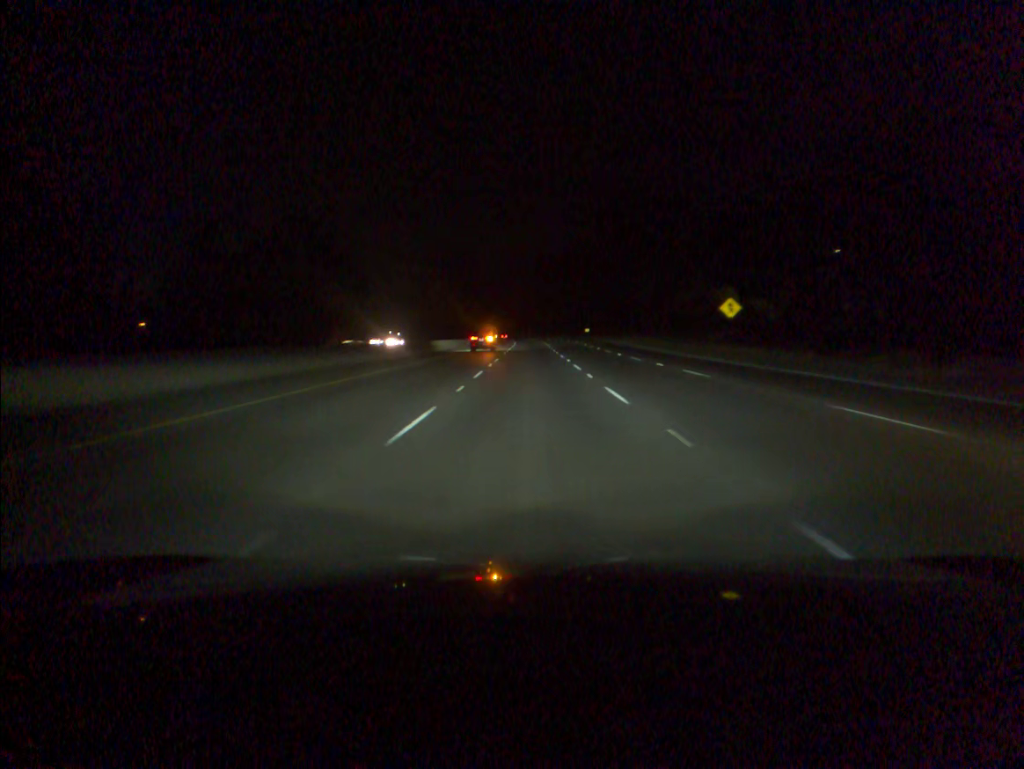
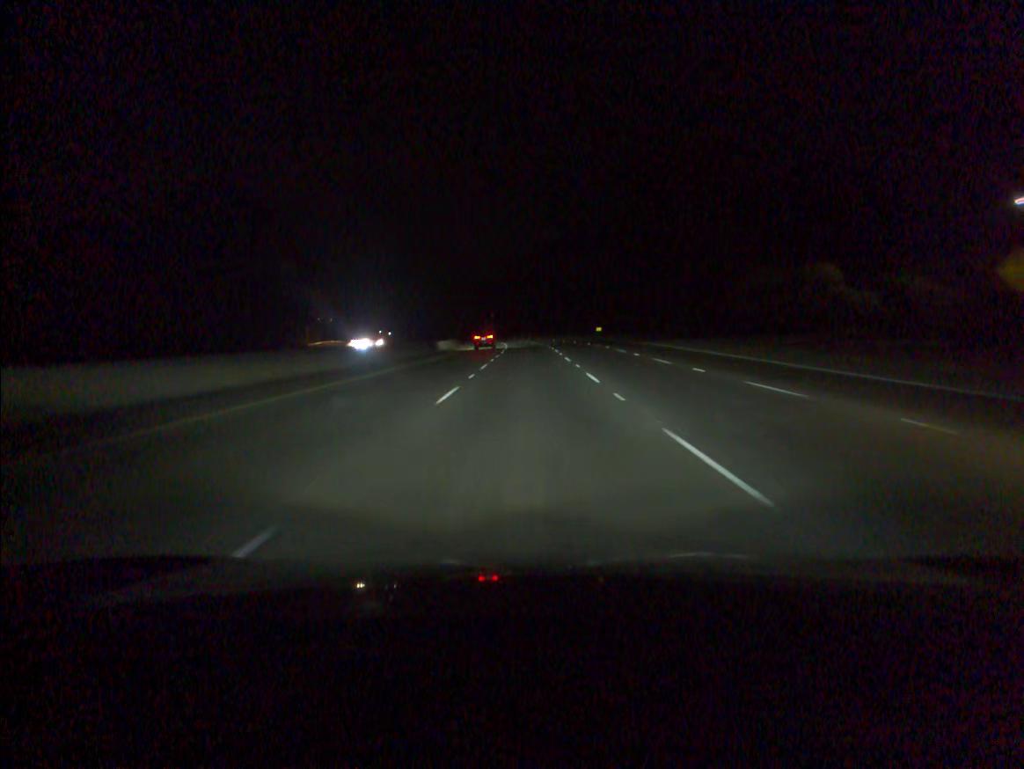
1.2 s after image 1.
(0.0, +38.1) m; 0°
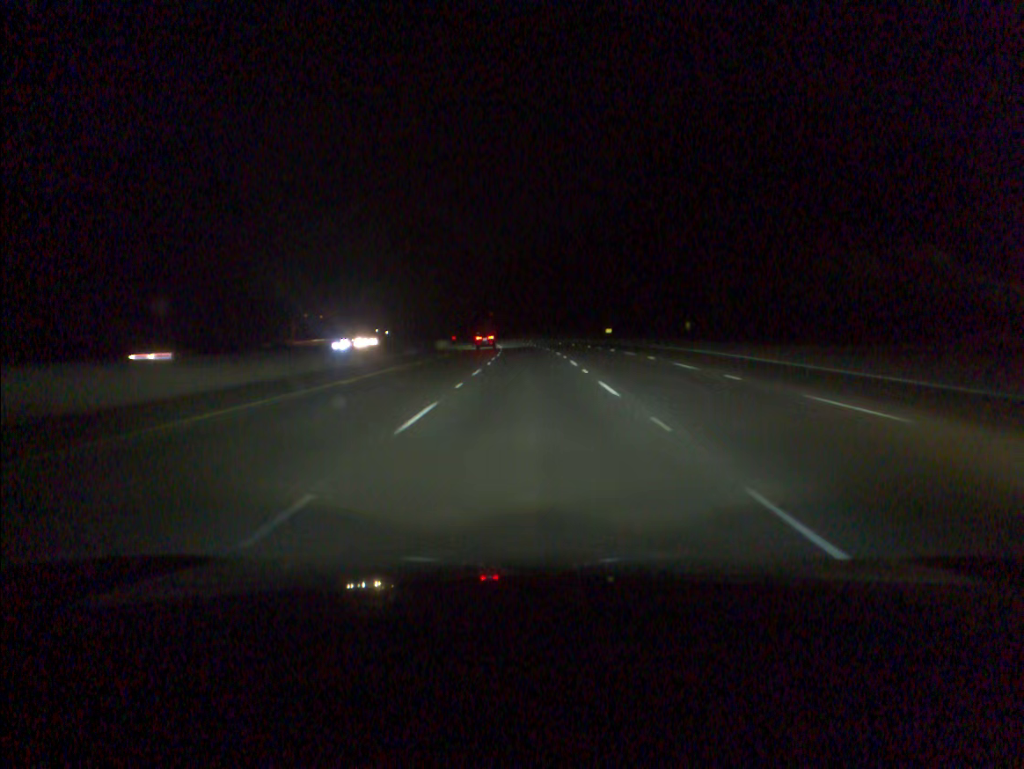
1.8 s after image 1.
(0.0, +19.0) m; 0°
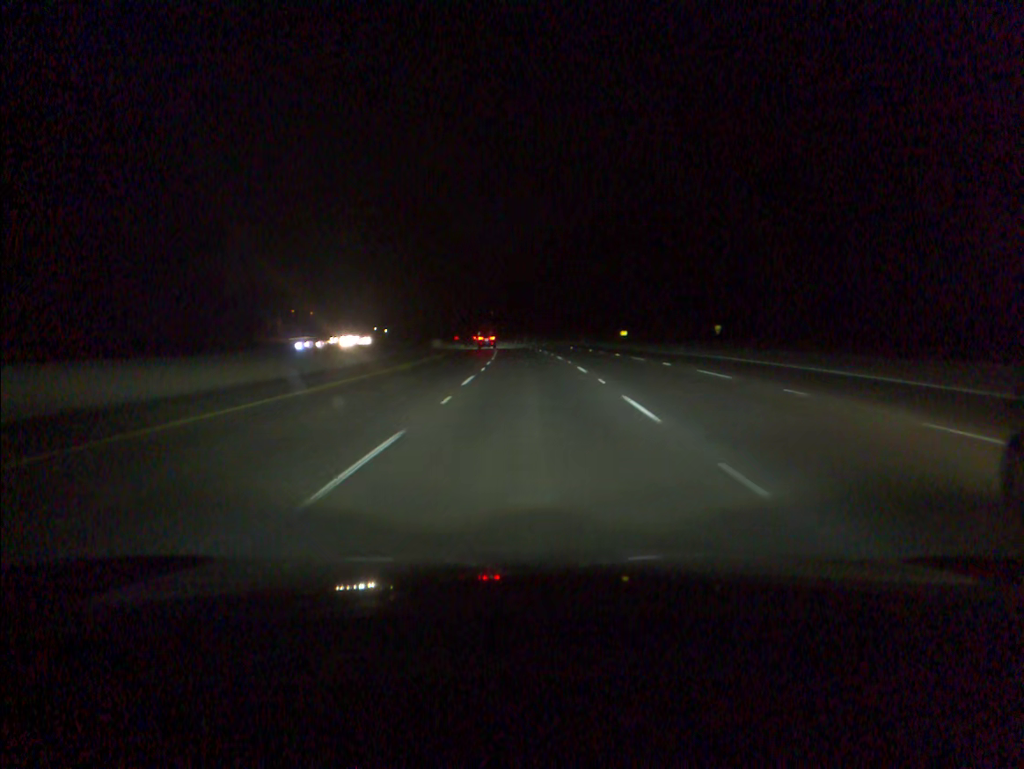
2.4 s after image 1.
(0.0, +19.0) m; 0°
